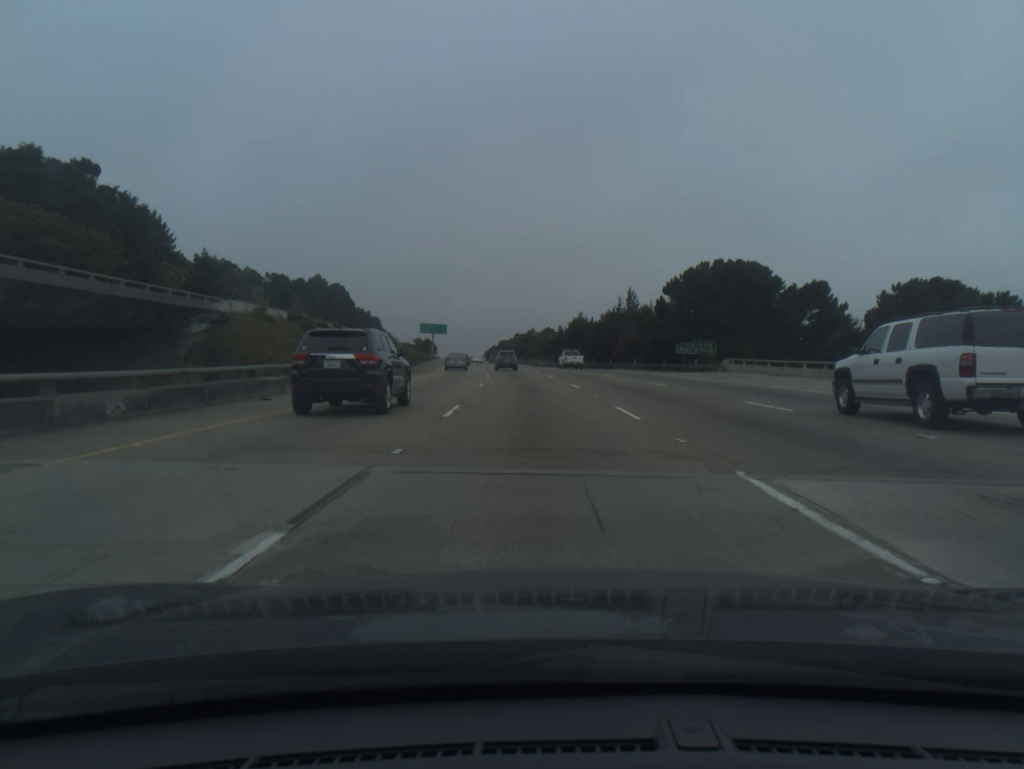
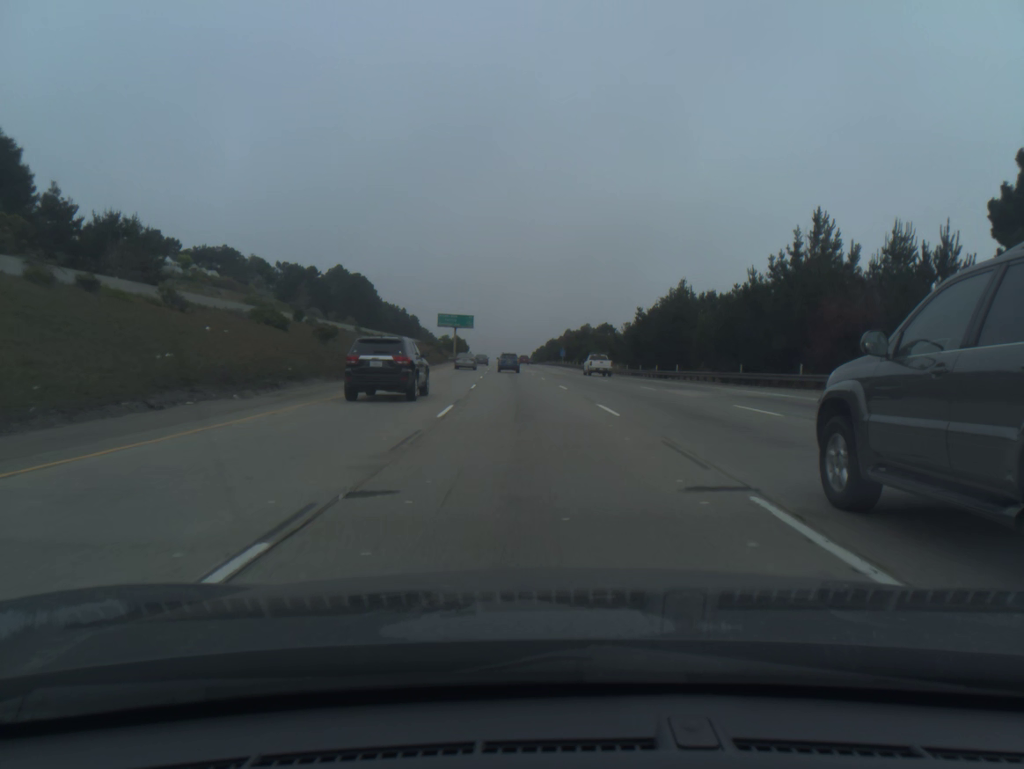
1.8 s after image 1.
(-1.7, +52.7) m; -4°
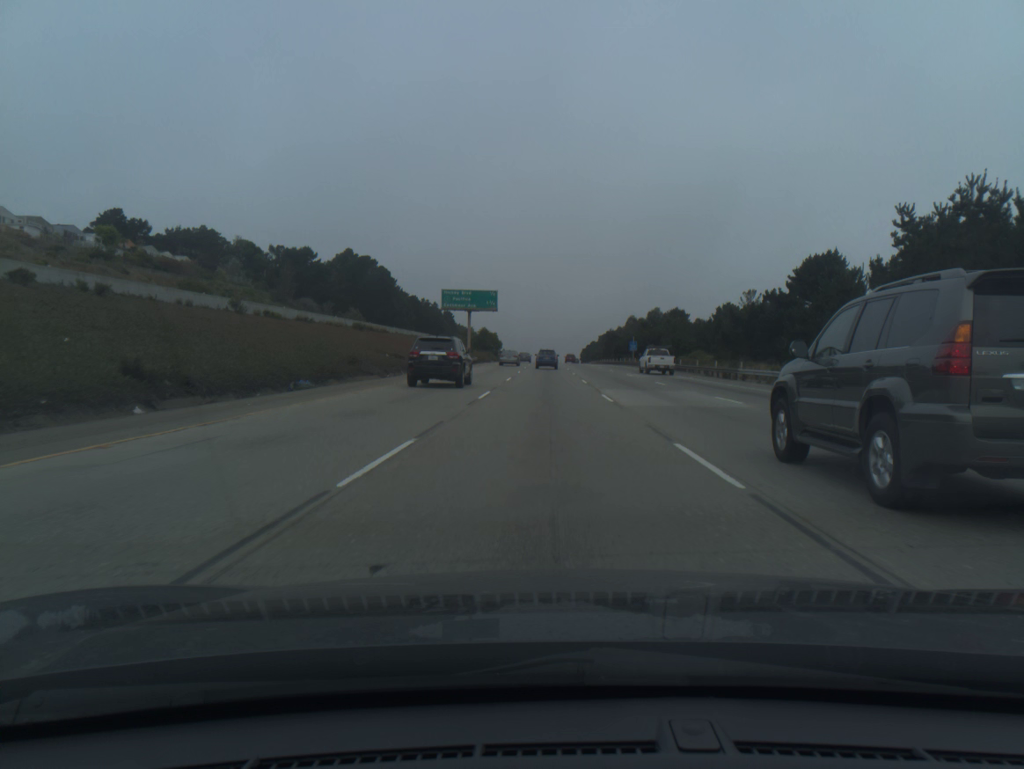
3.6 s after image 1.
(-1.8, +52.5) m; -3°
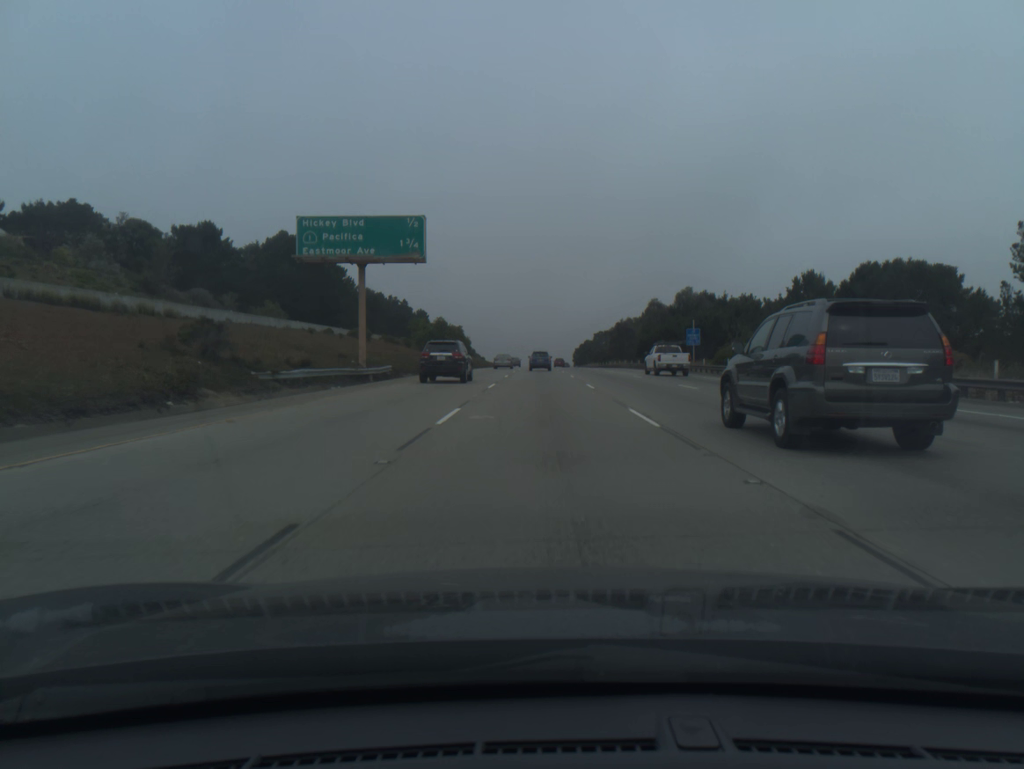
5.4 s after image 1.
(+0.2, +52.6) m; +1°
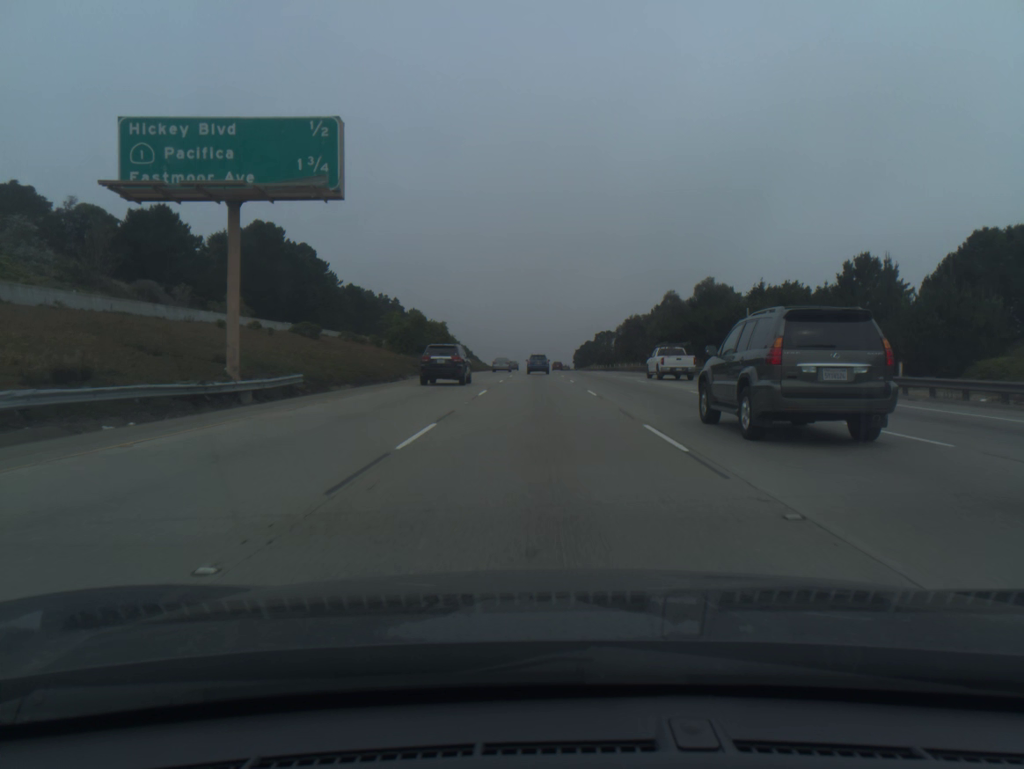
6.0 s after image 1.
(0.0, +17.5) m; 0°
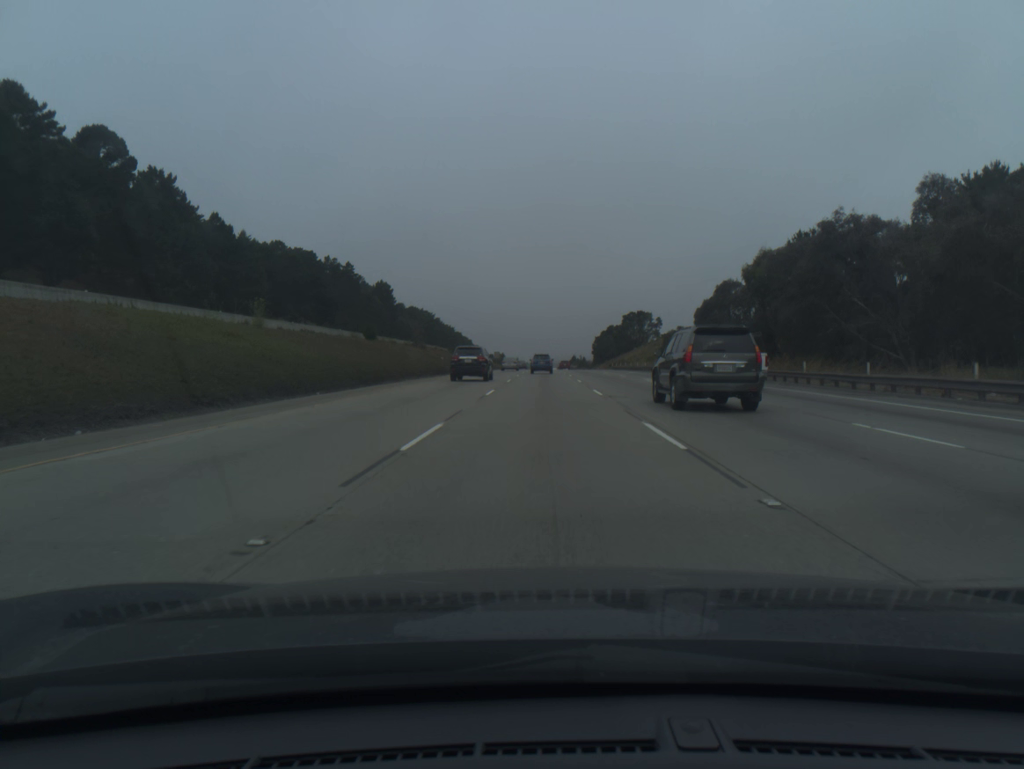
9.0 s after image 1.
(-0.5, +87.7) m; -1°
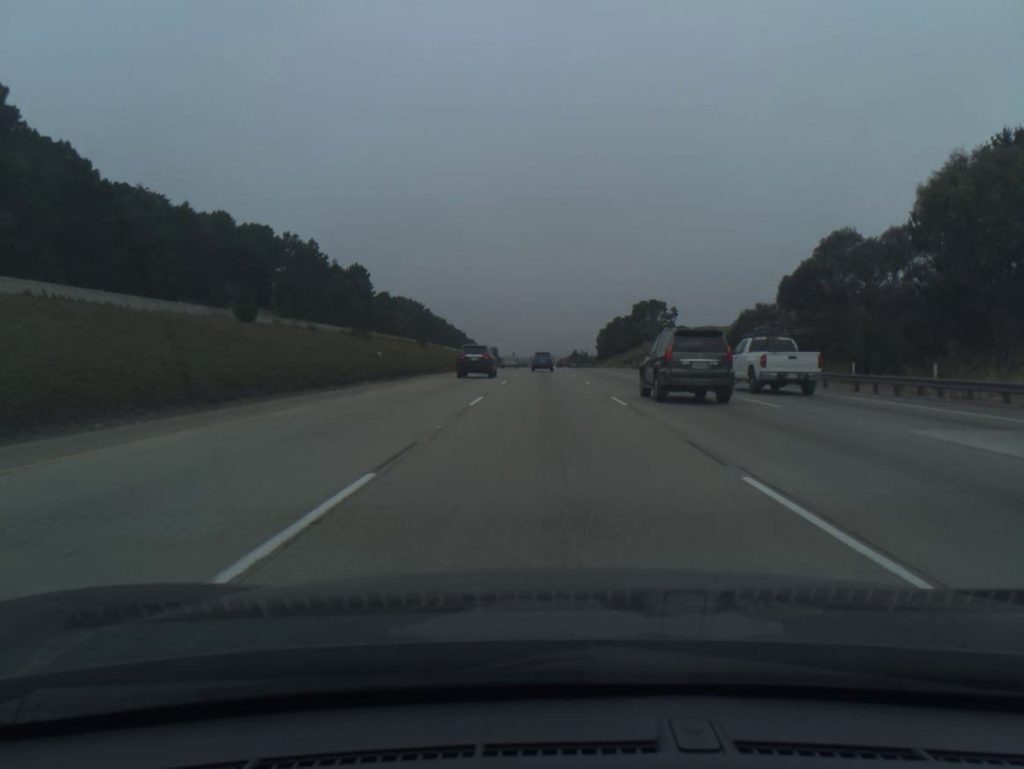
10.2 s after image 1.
(0.0, +35.2) m; 0°
